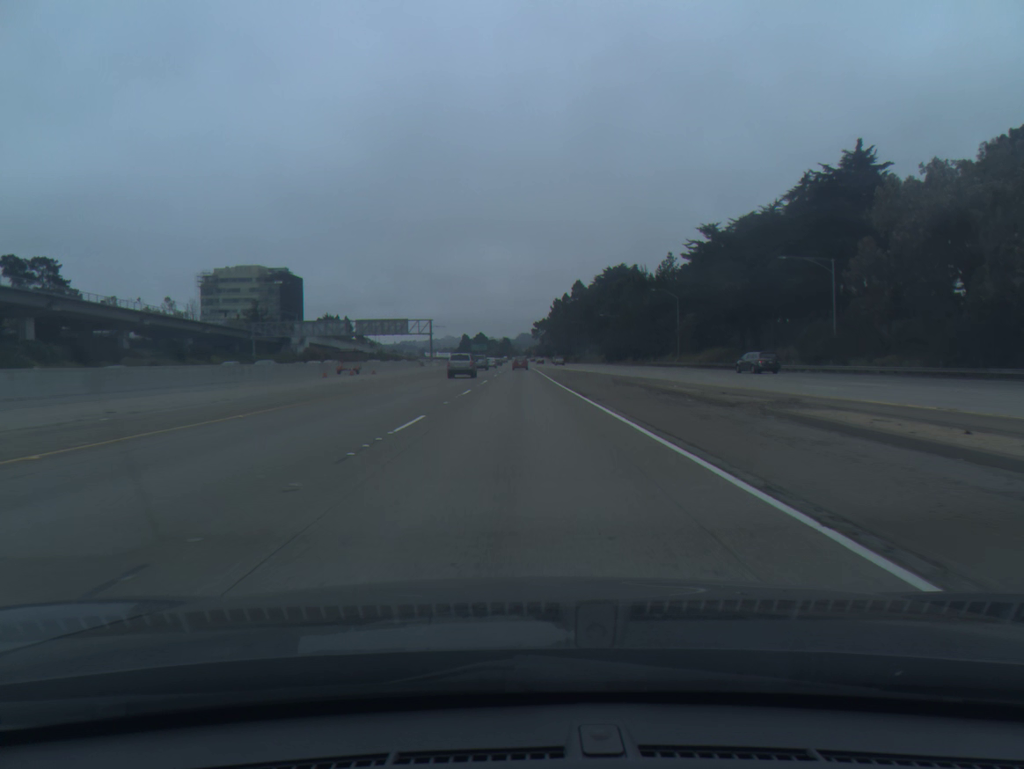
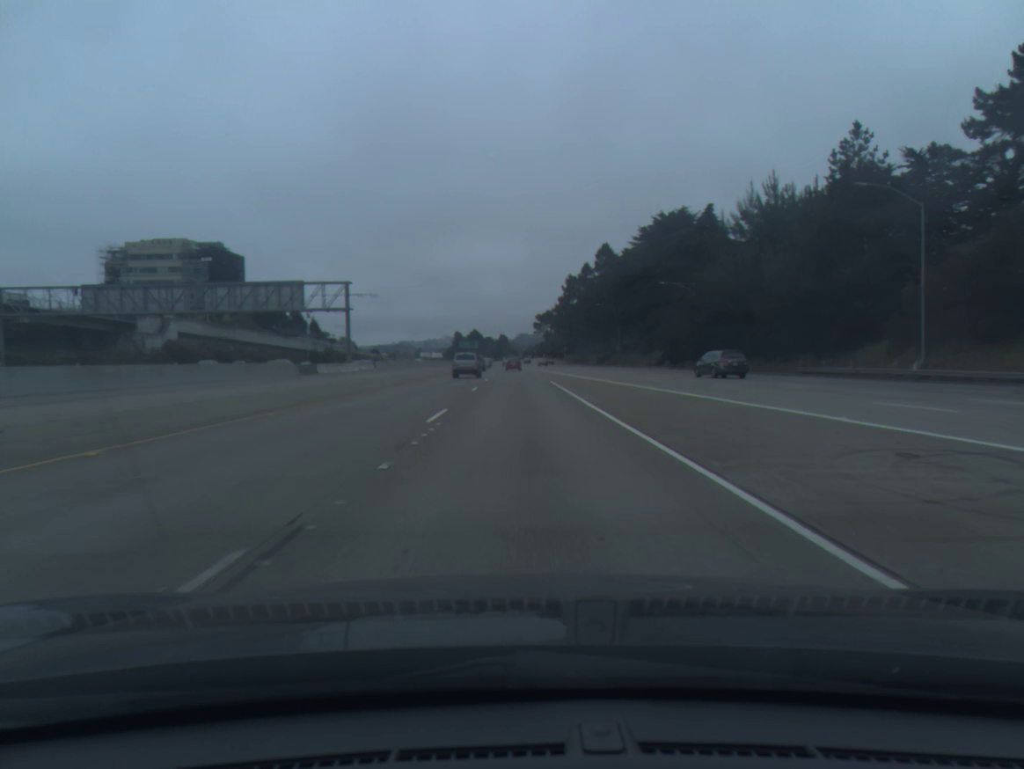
(-0.2, +72.4) m; 0°
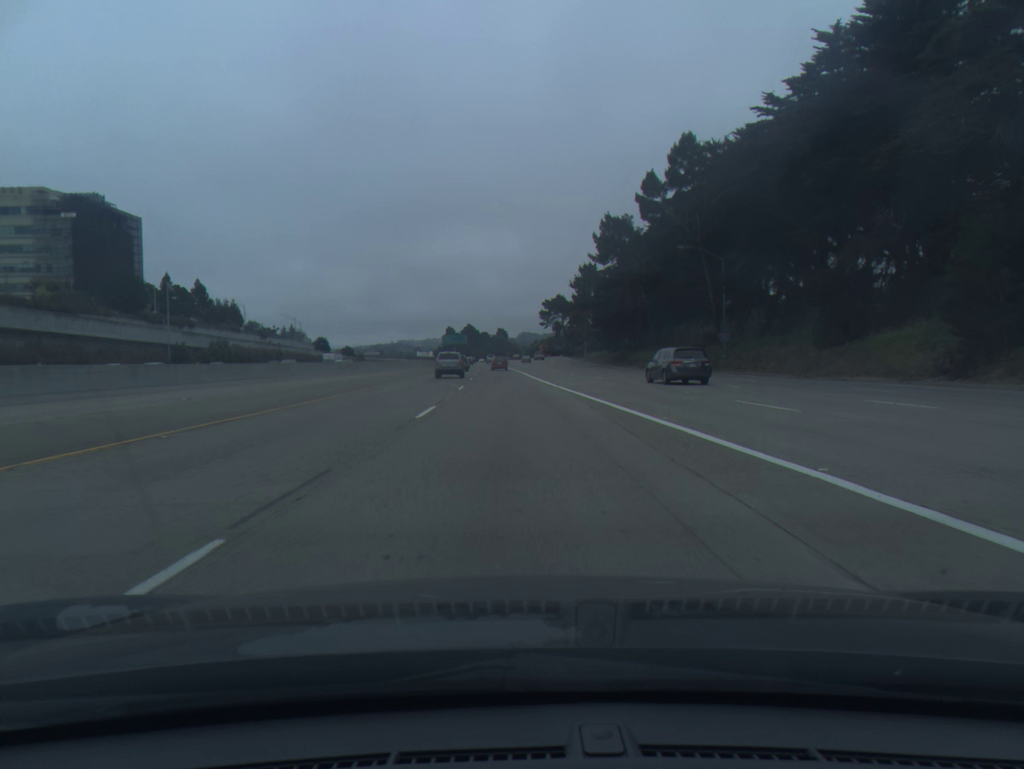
(-0.1, +72.5) m; 0°
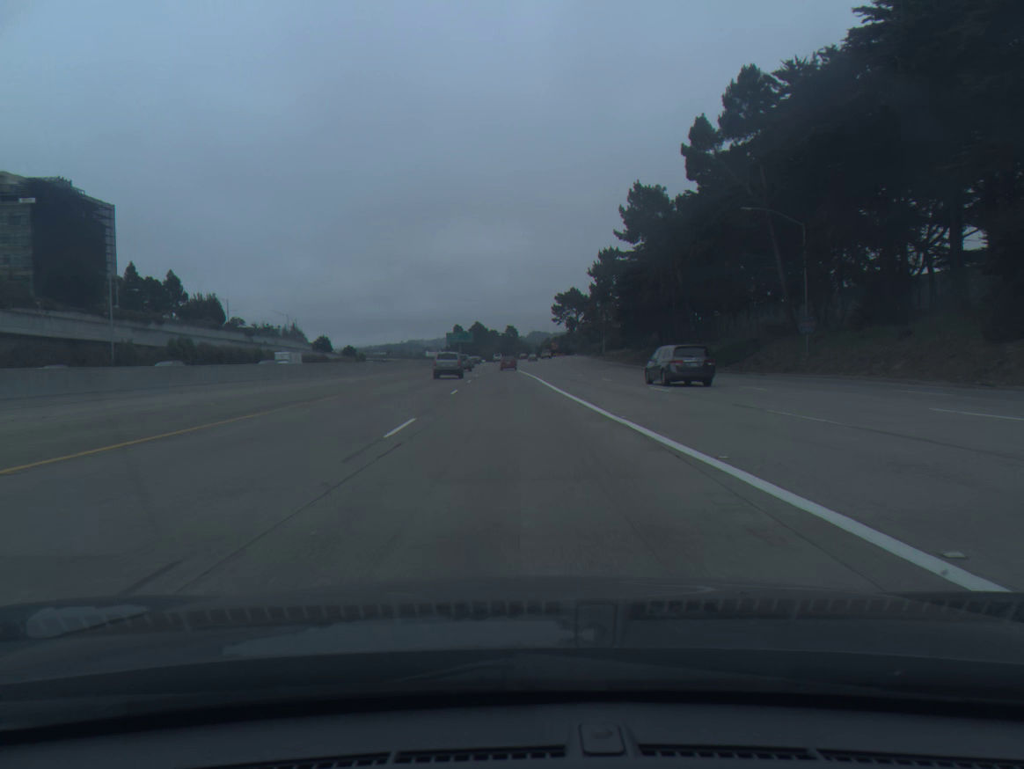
(-0.1, +18.2) m; -1°
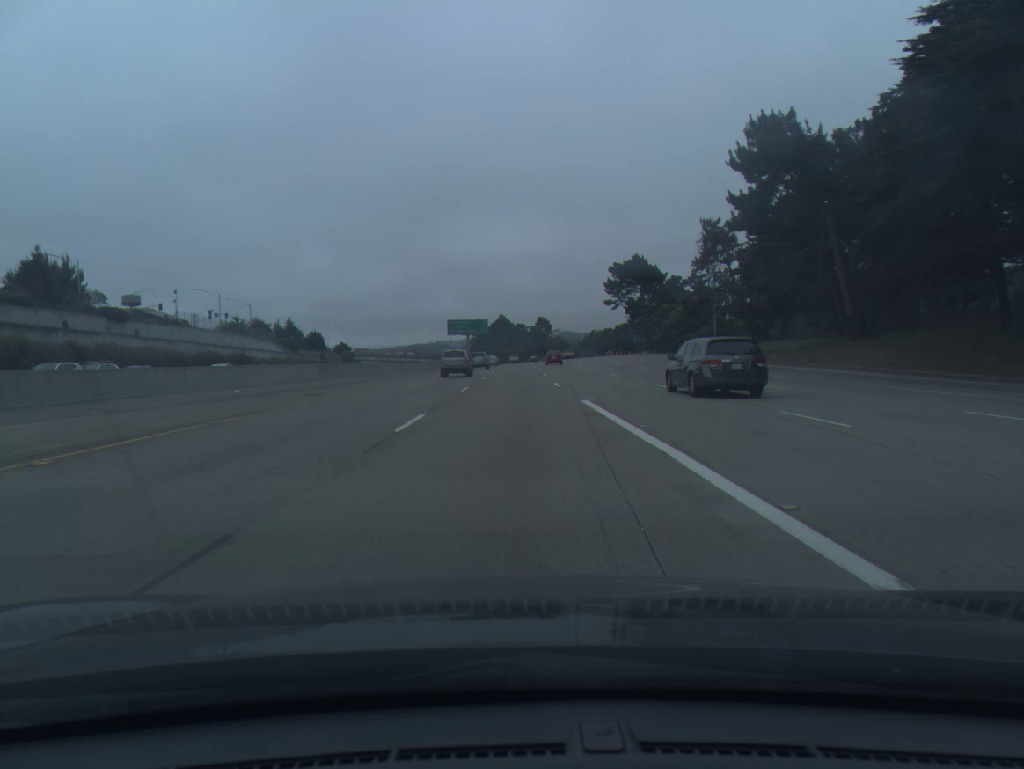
(-1.7, +72.6) m; -2°
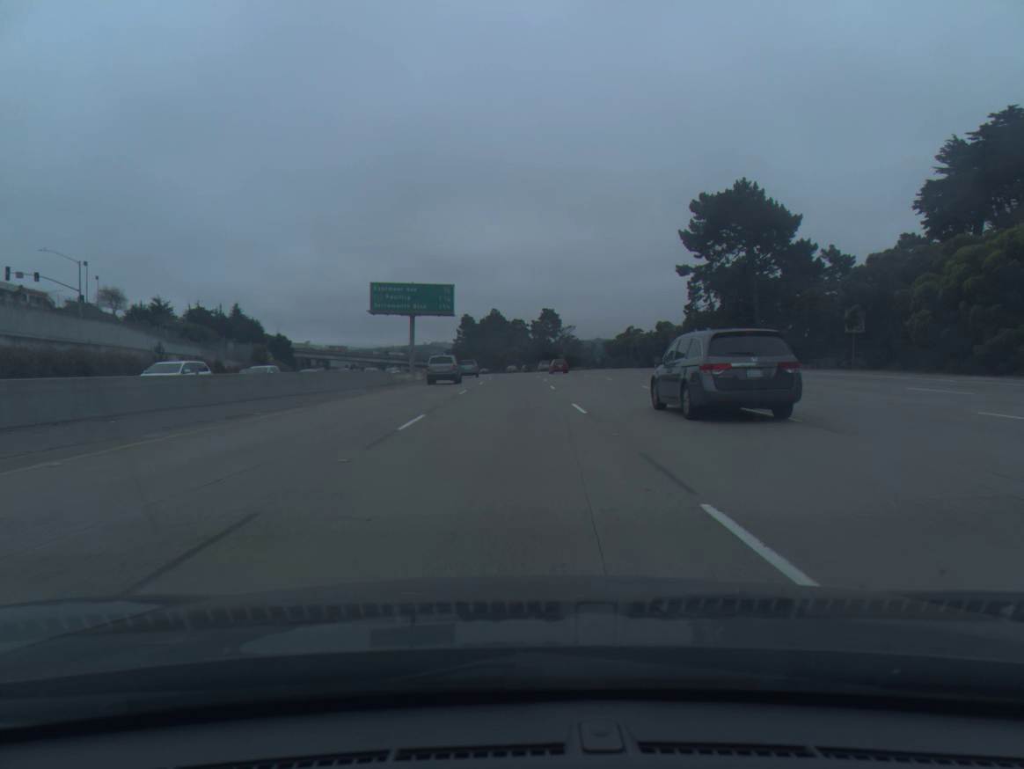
(-0.1, +72.4) m; 0°
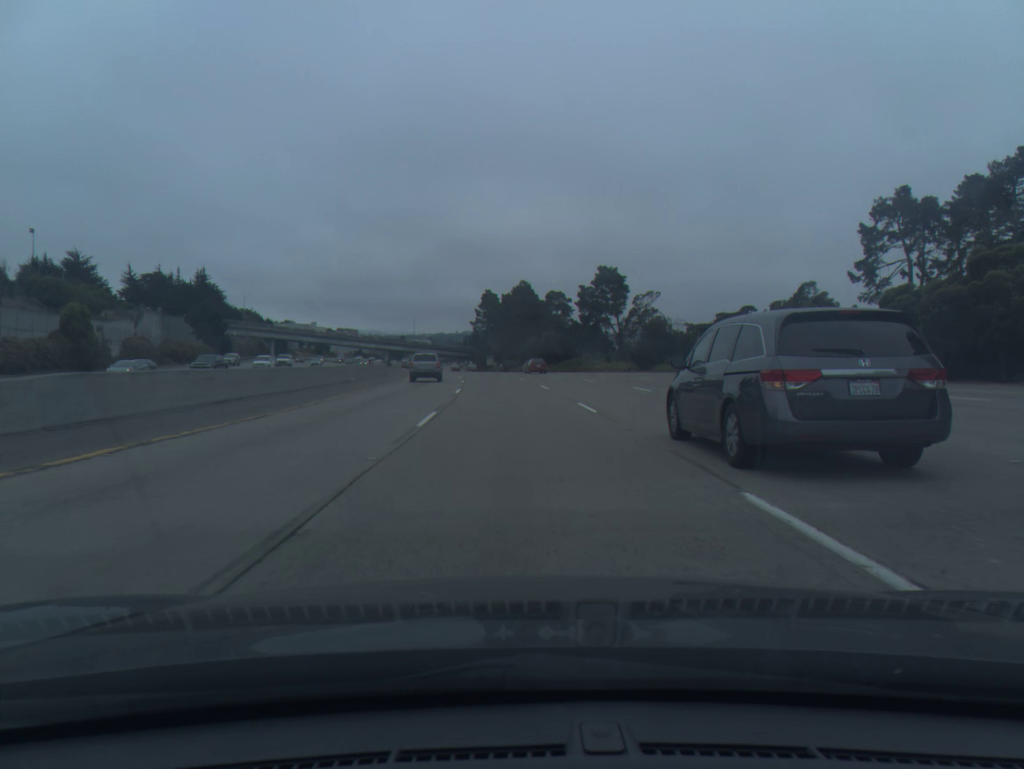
(-0.6, +72.4) m; -2°
